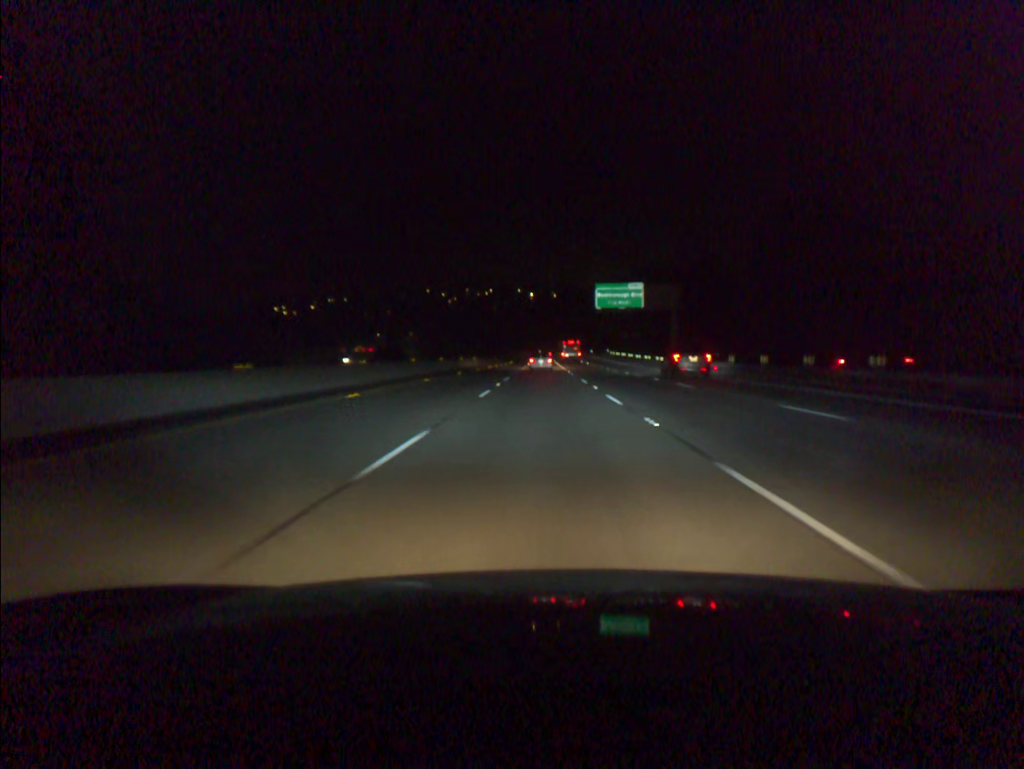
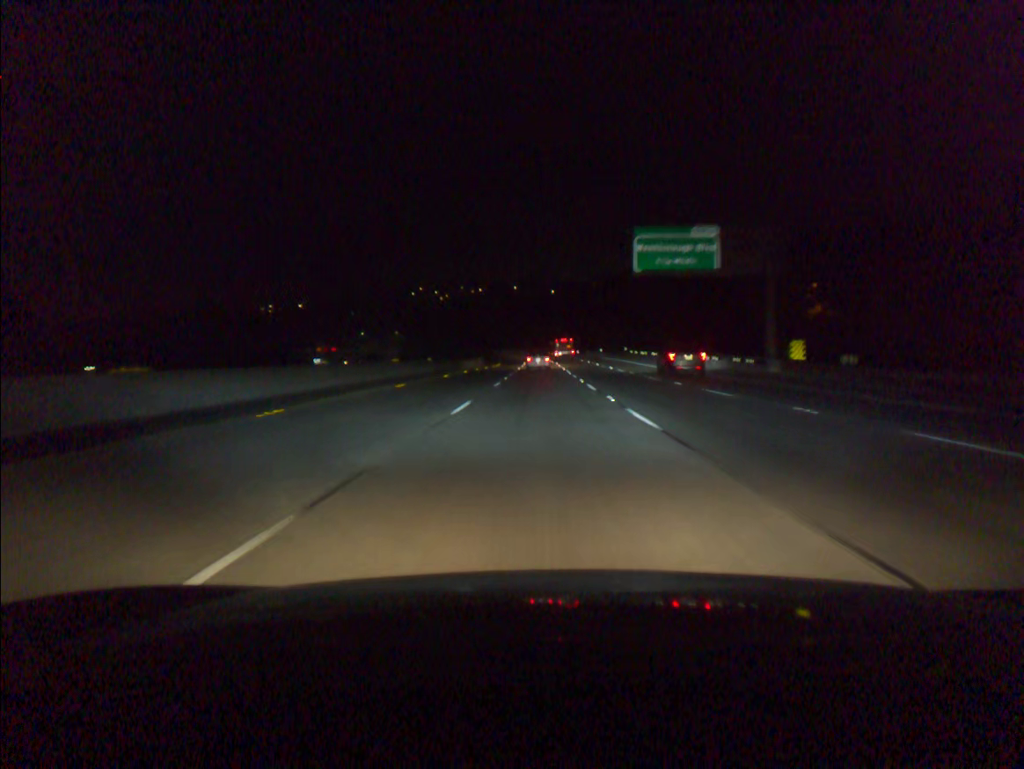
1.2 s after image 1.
(+0.1, +35.6) m; 0°
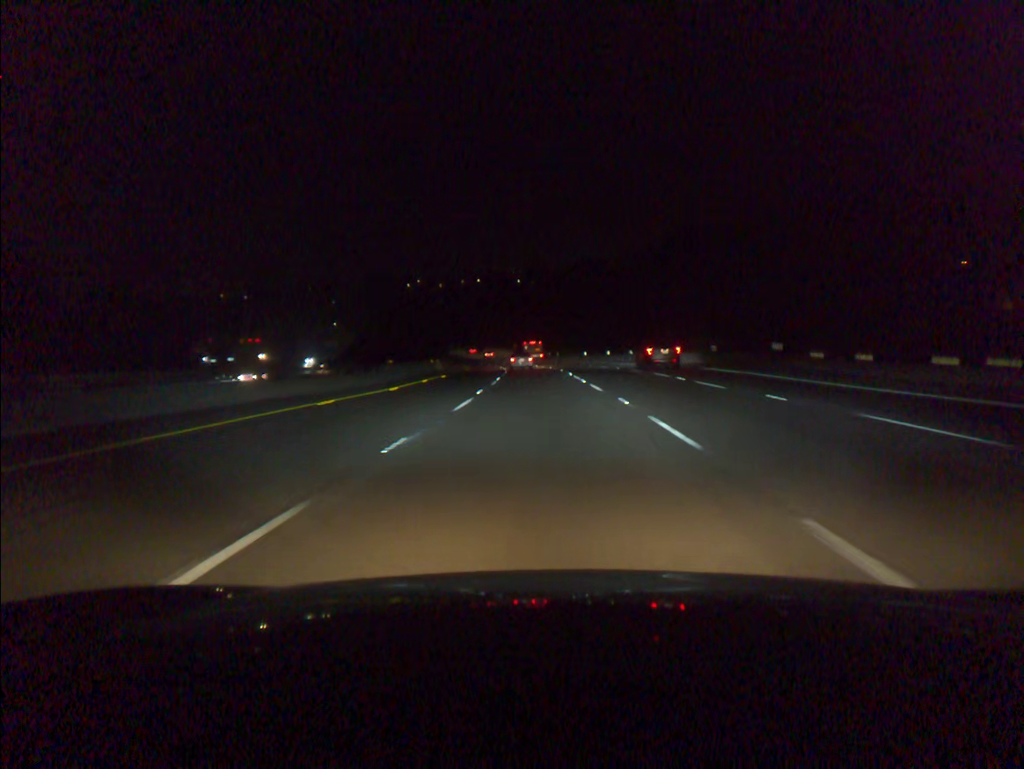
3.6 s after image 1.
(-0.1, +70.7) m; 0°
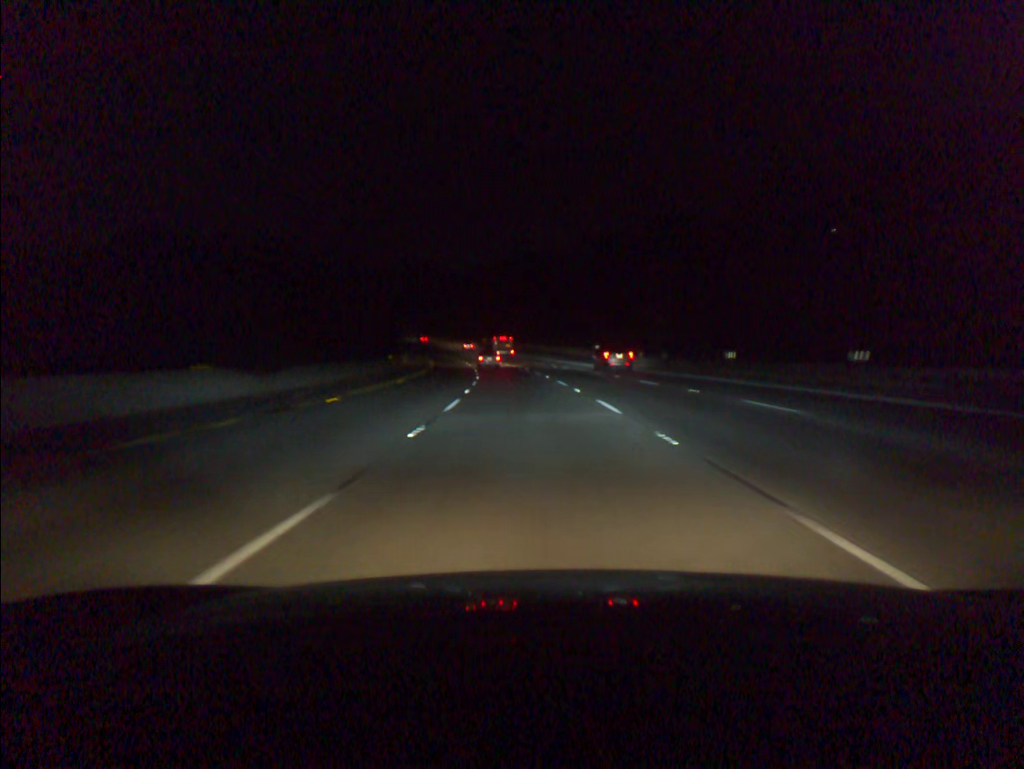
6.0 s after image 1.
(-1.3, +70.3) m; -3°
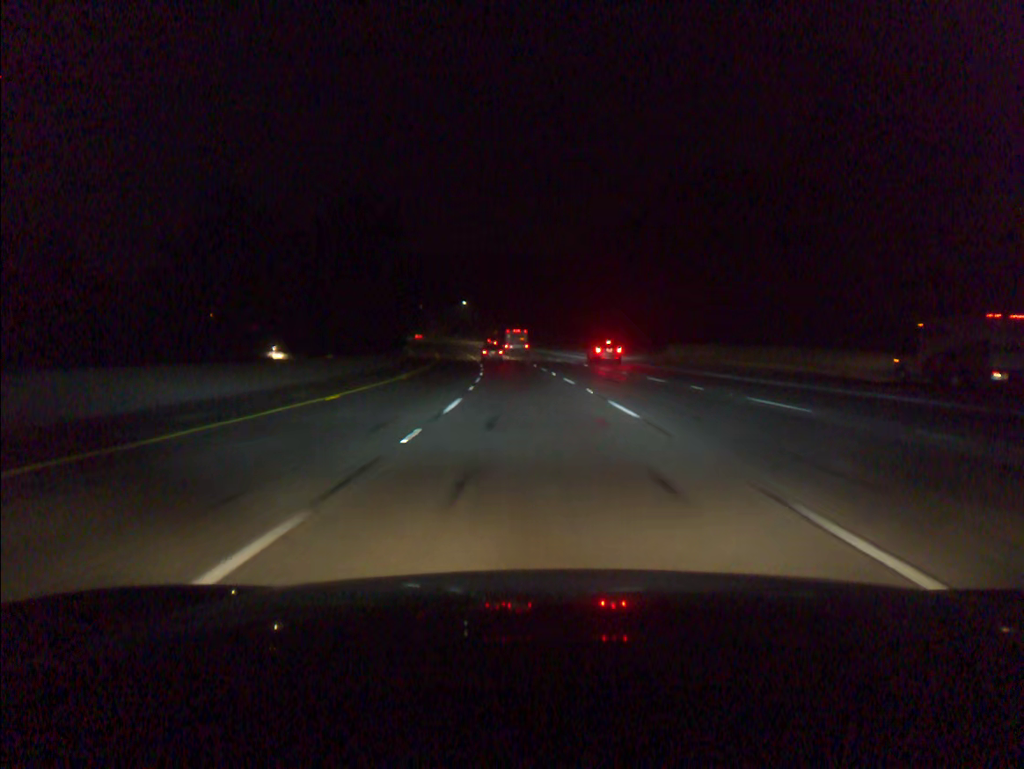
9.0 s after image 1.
(-6.7, +88.1) m; -8°
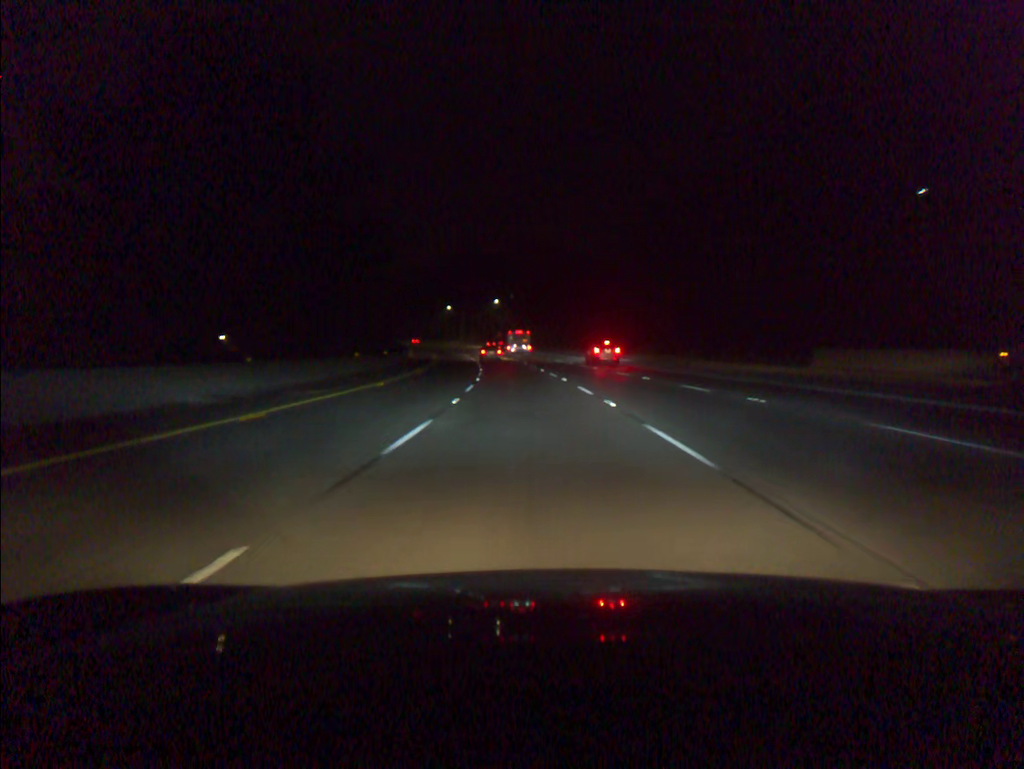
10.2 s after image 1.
(-1.0, +35.7) m; -3°
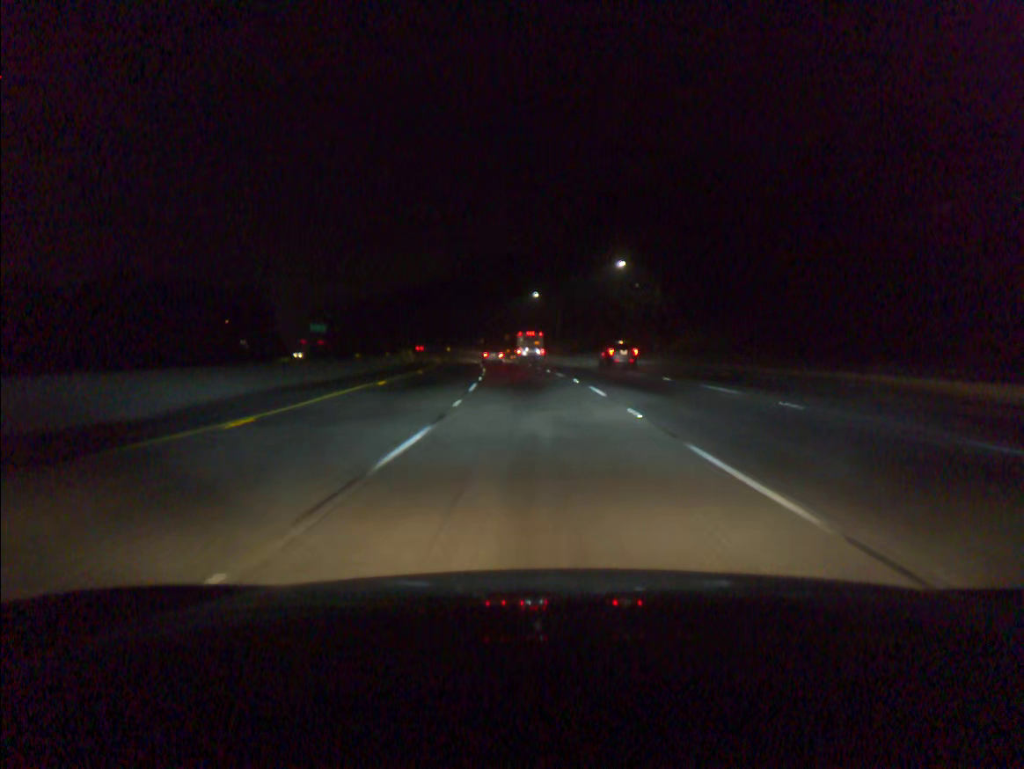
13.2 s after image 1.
(-6.4, +88.9) m; -8°
